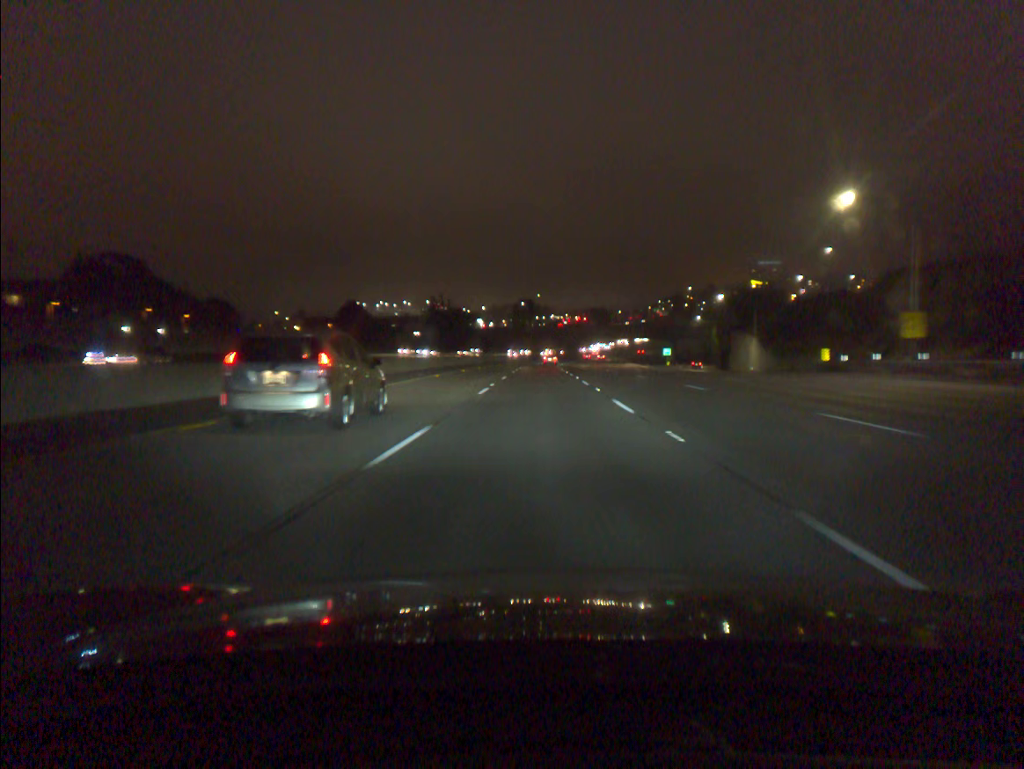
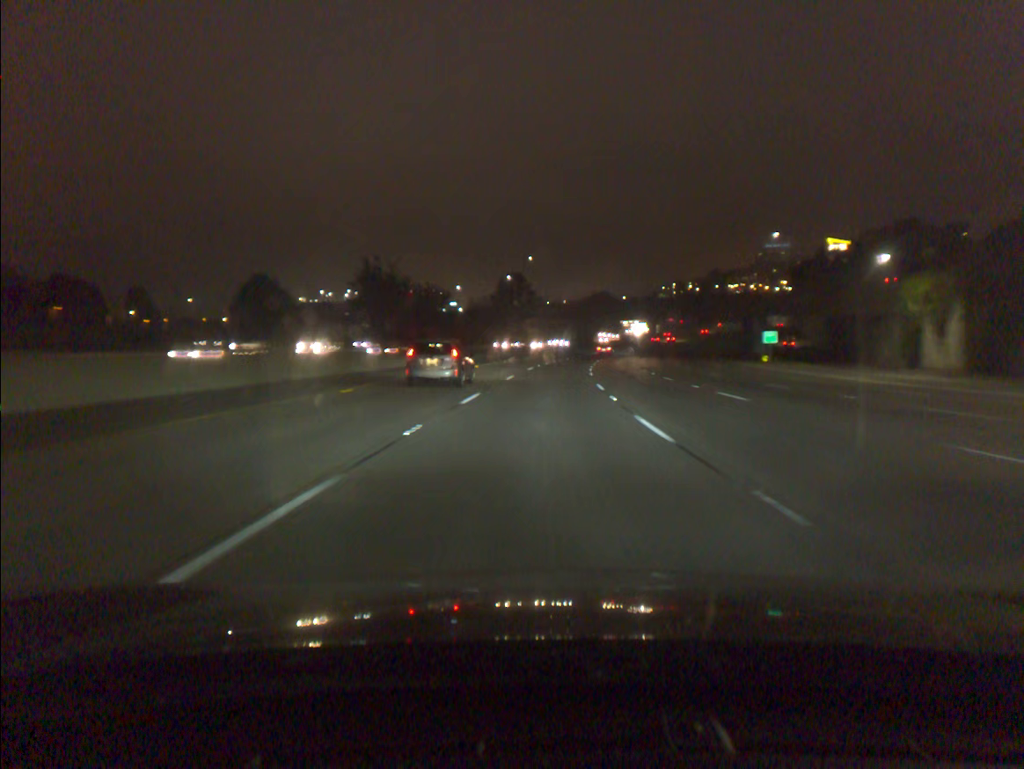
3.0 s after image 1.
(+0.2, +78.4) m; +1°
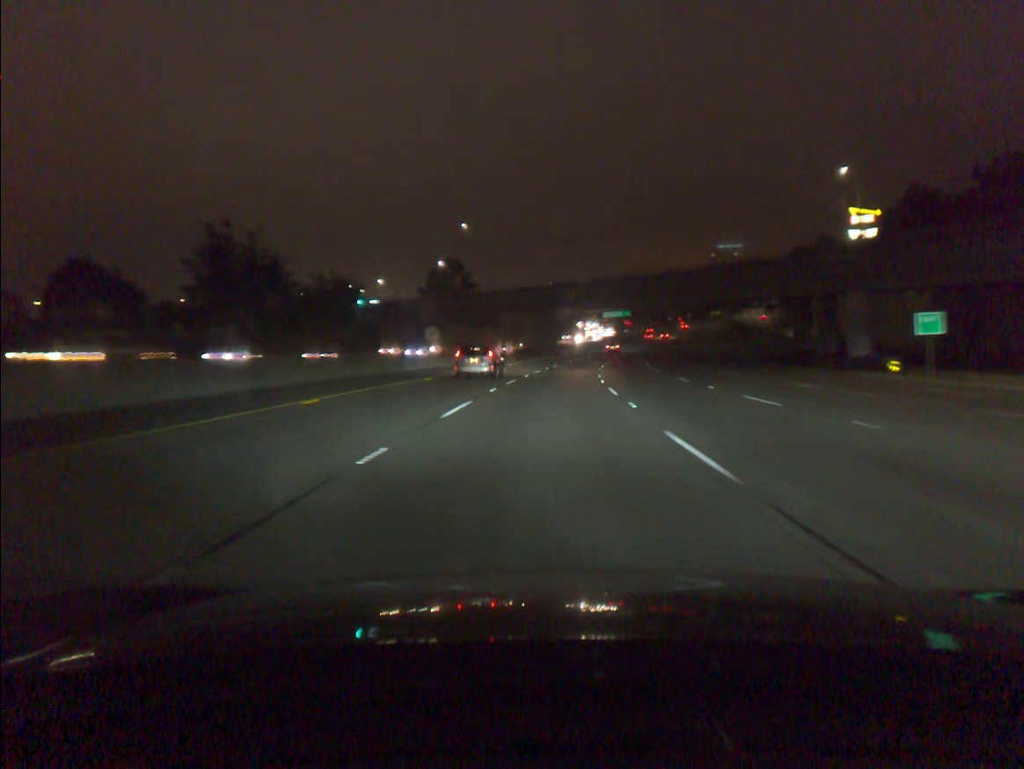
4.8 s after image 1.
(+1.2, +47.1) m; +4°
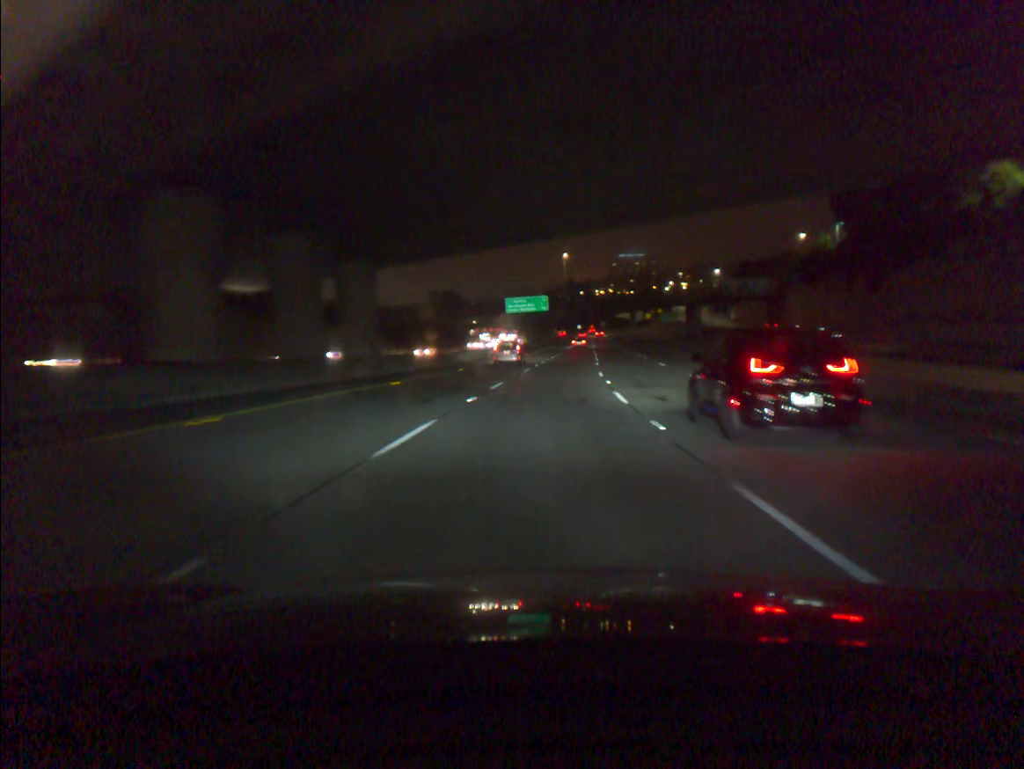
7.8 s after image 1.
(+5.1, +78.0) m; +7°
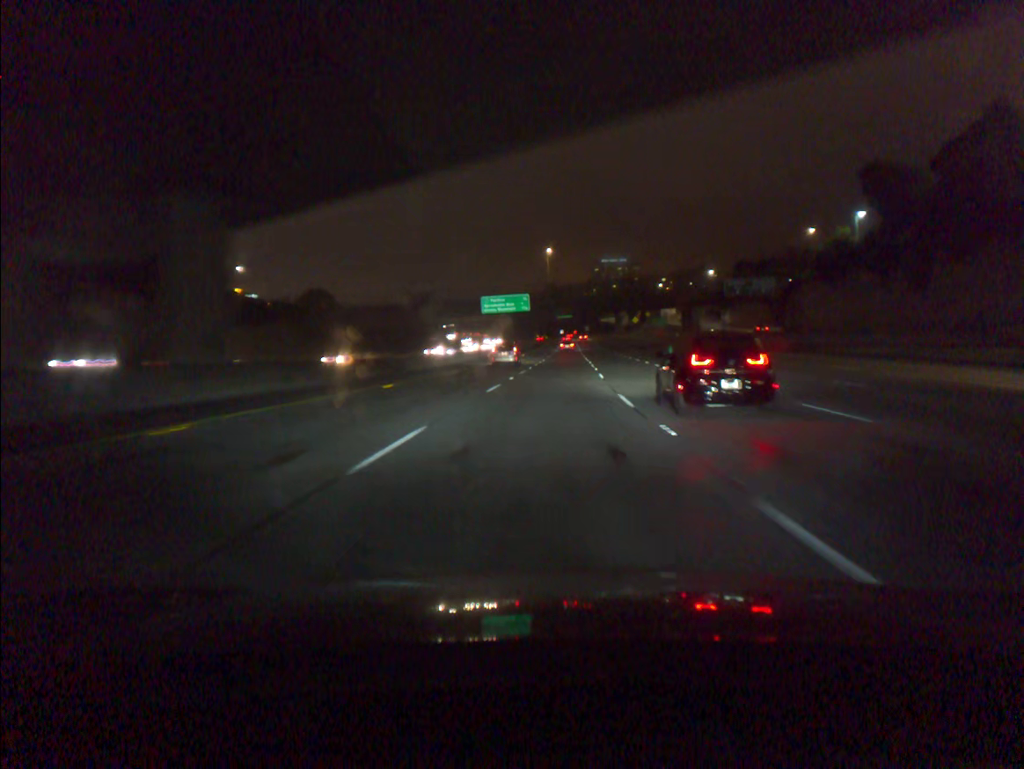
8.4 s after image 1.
(+0.2, +15.7) m; +1°
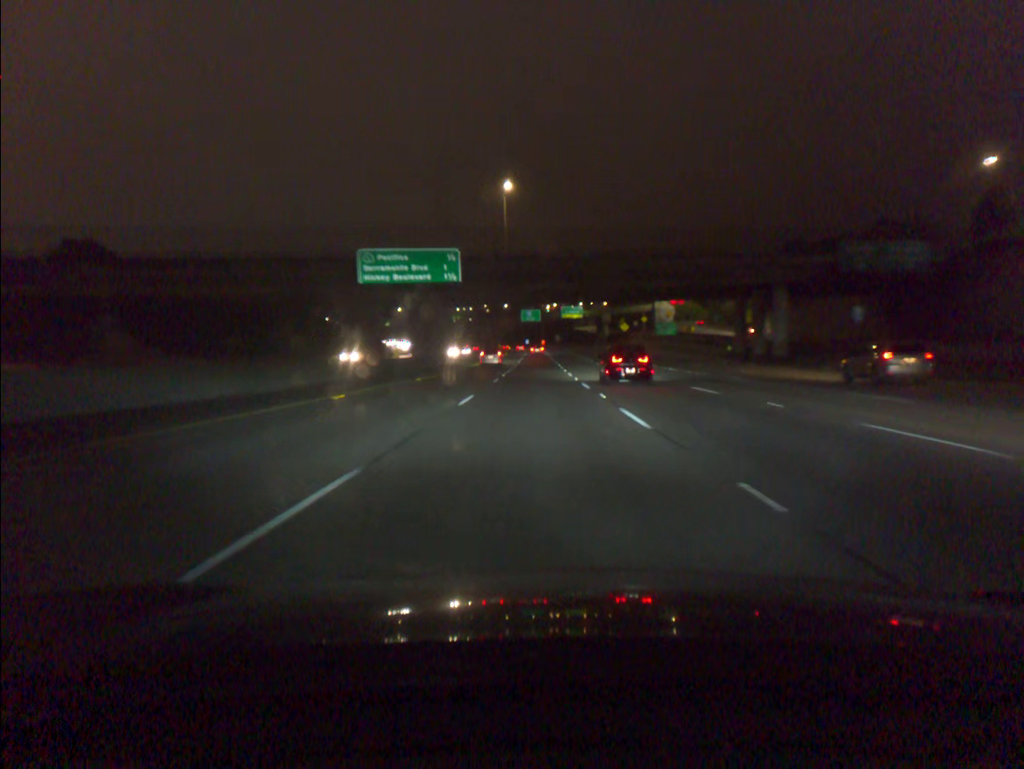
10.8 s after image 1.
(+2.0, +62.4) m; +3°
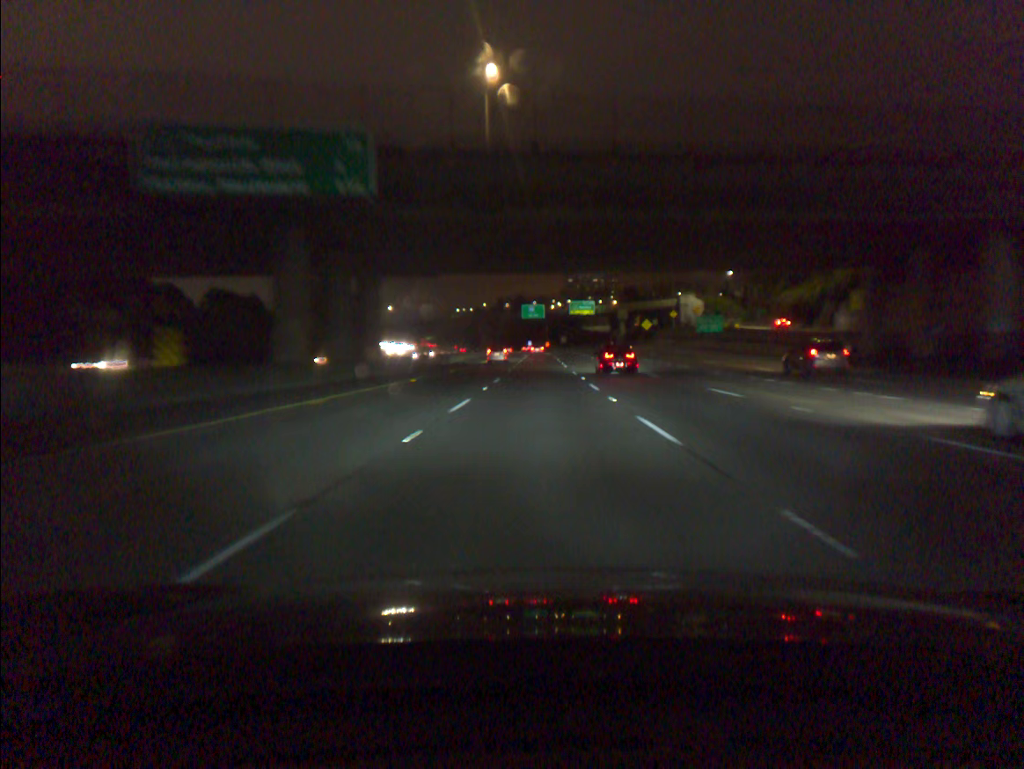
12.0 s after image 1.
(0.0, +31.6) m; 0°
